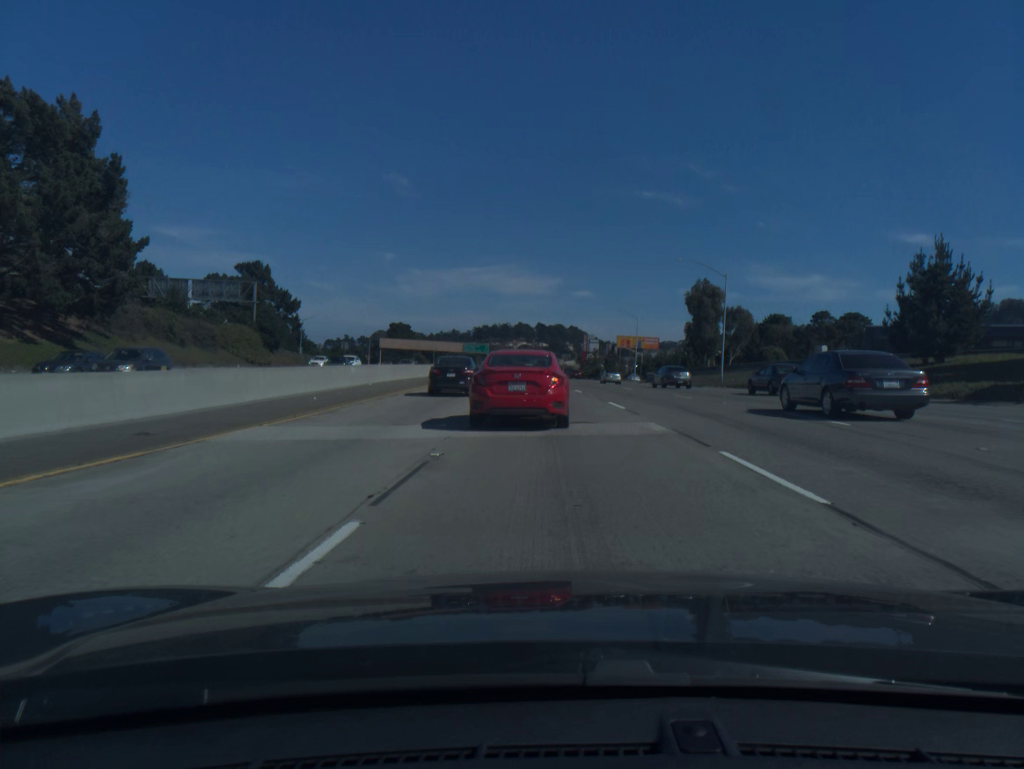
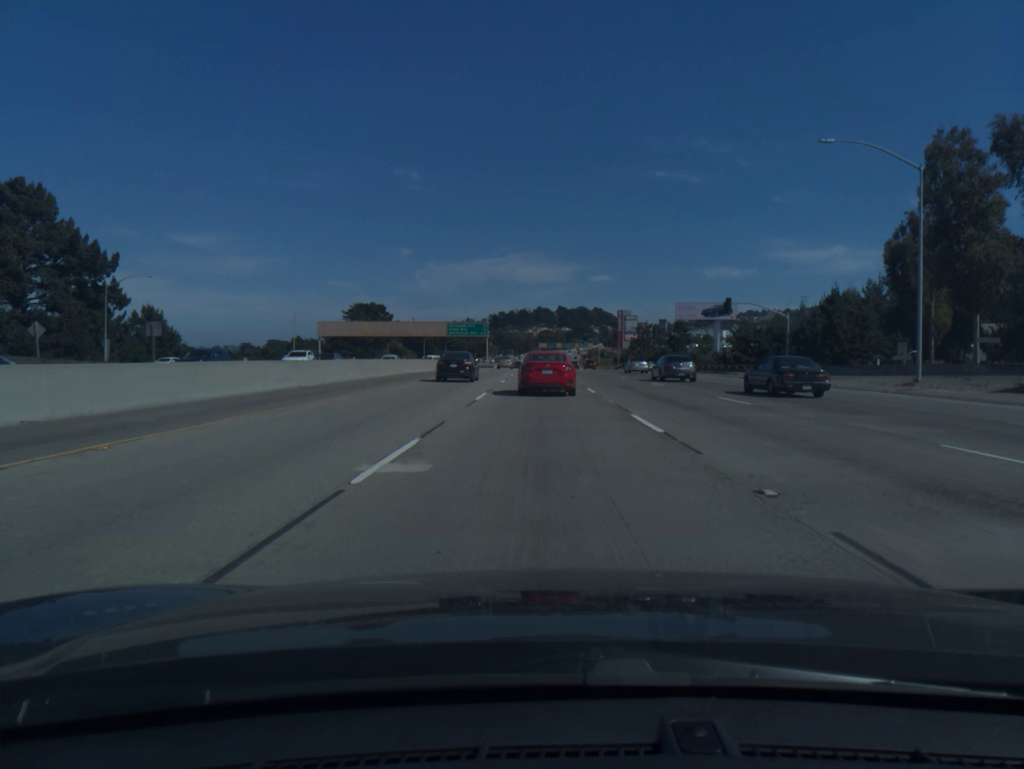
(-1.6, +81.4) m; -2°
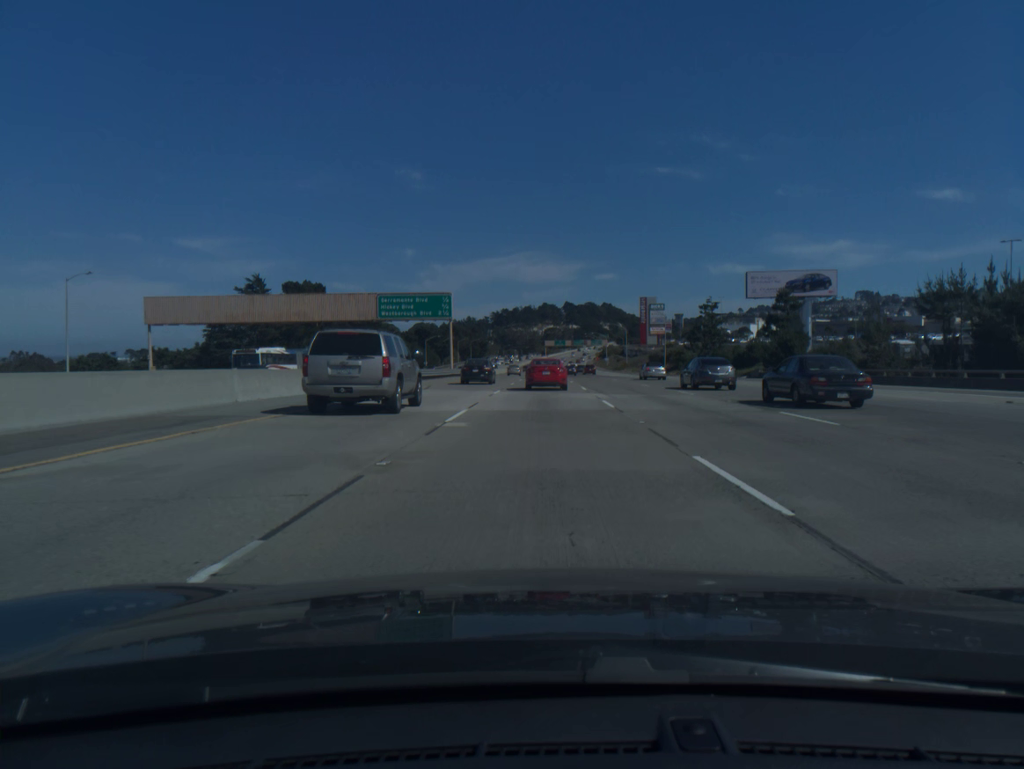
(-0.3, +65.0) m; 0°
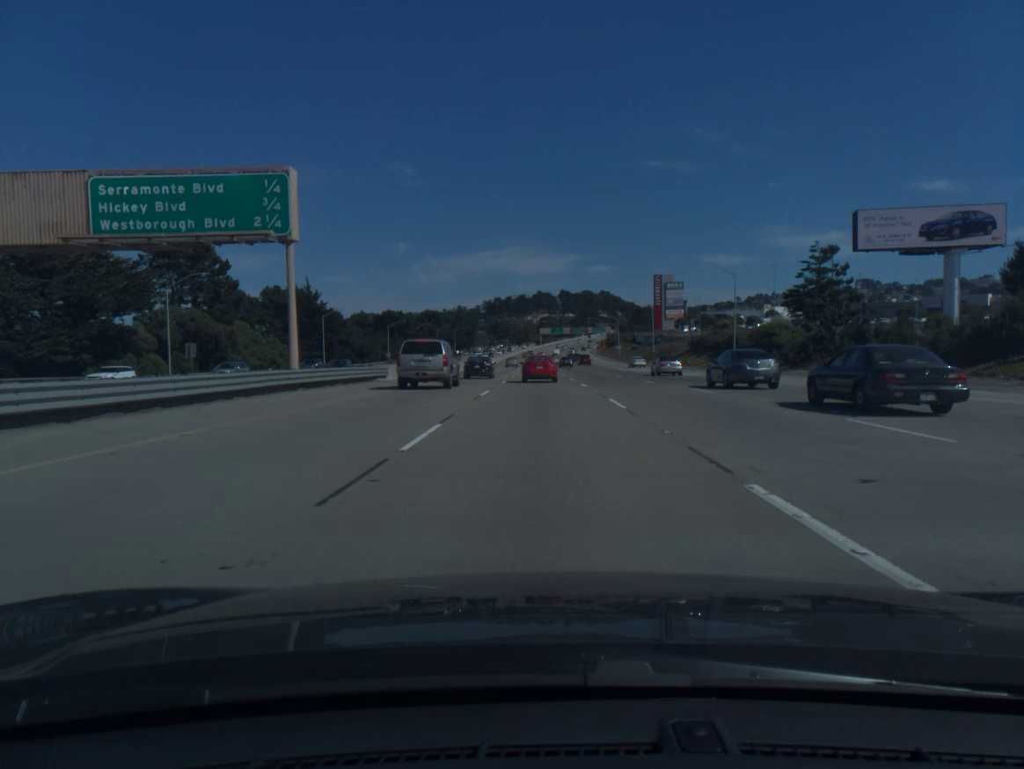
(+0.1, +49.4) m; 0°
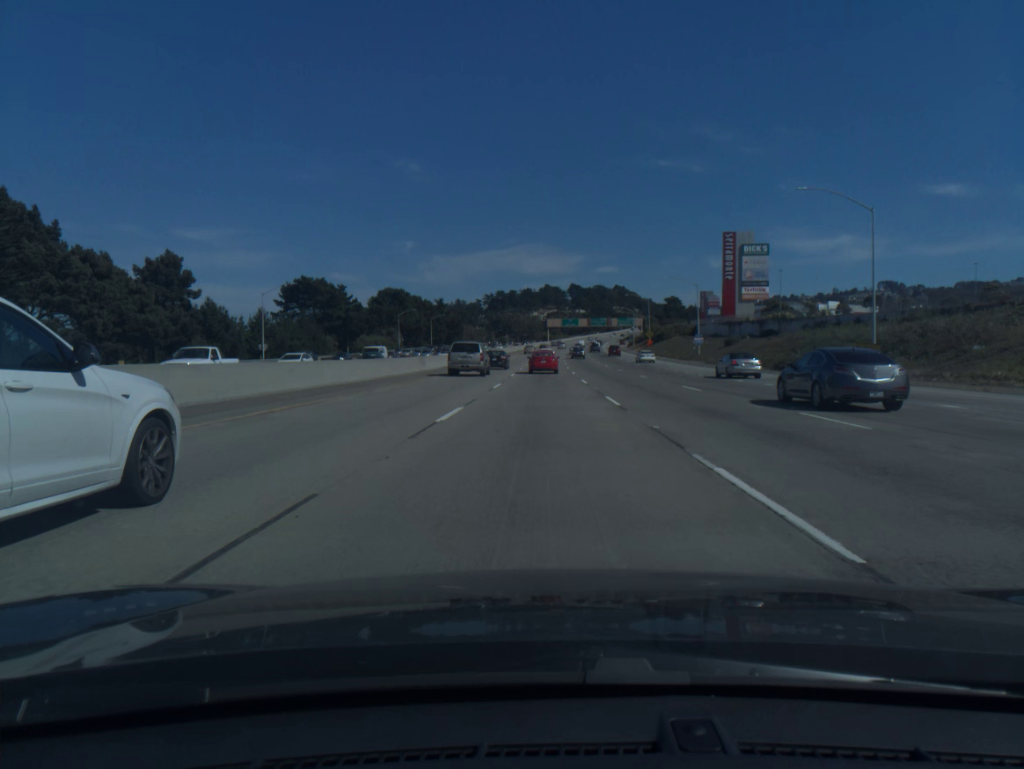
(-0.4, +83.6) m; -1°
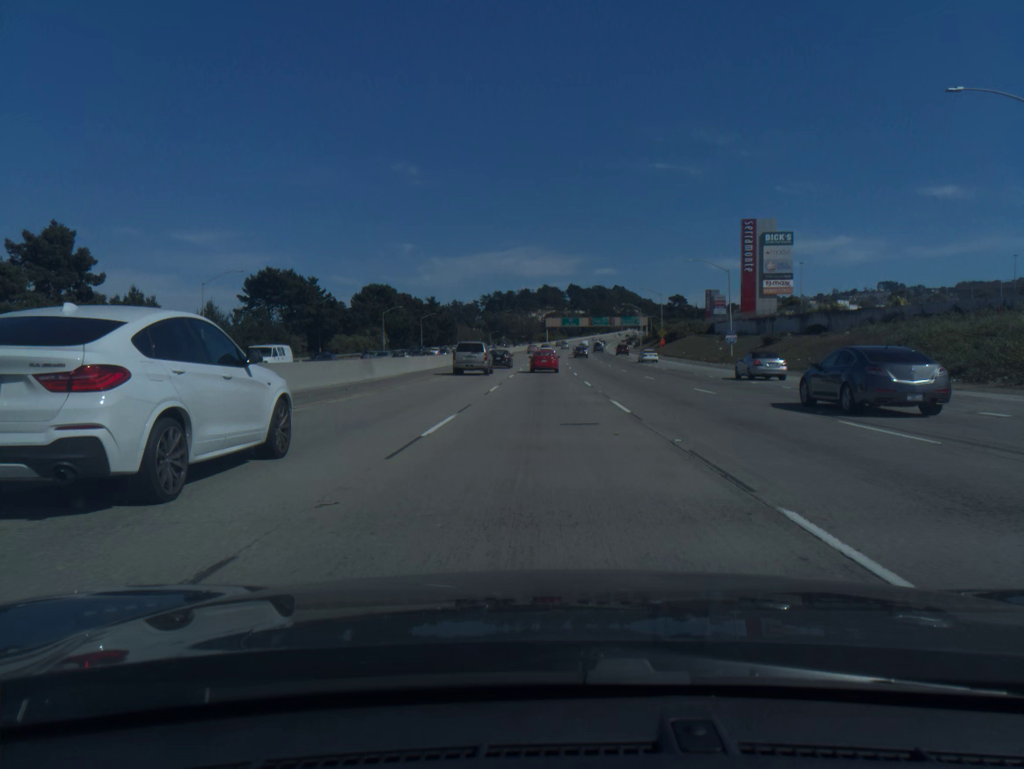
(0.0, +16.9) m; 0°
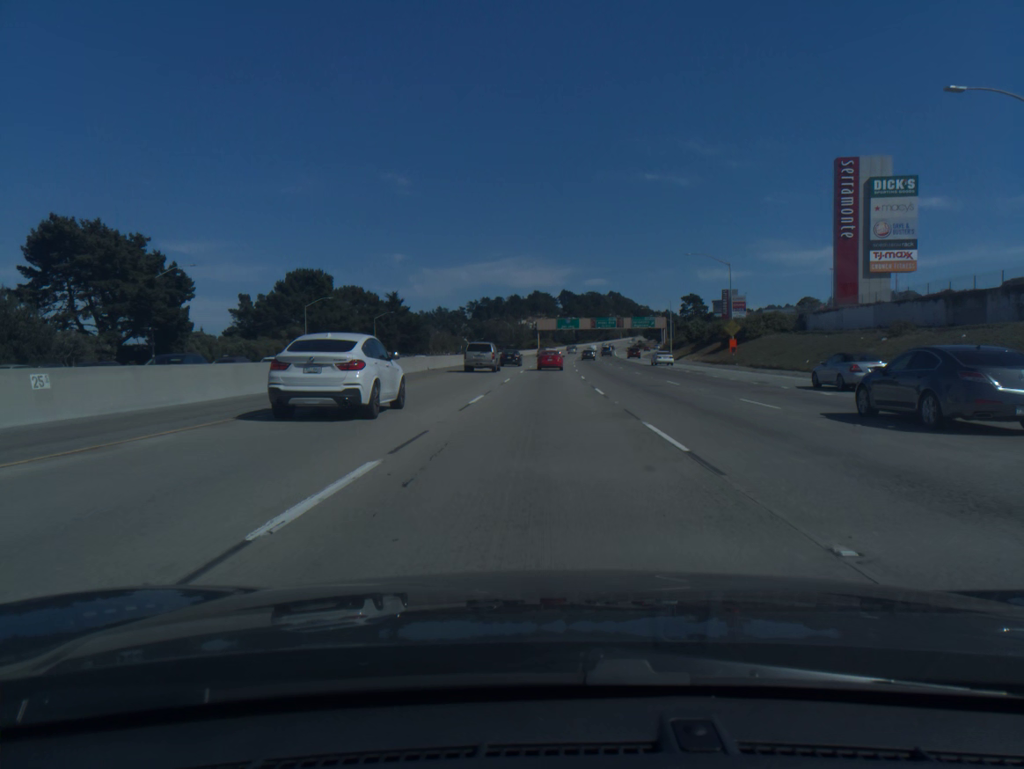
(+0.3, +50.8) m; +1°
